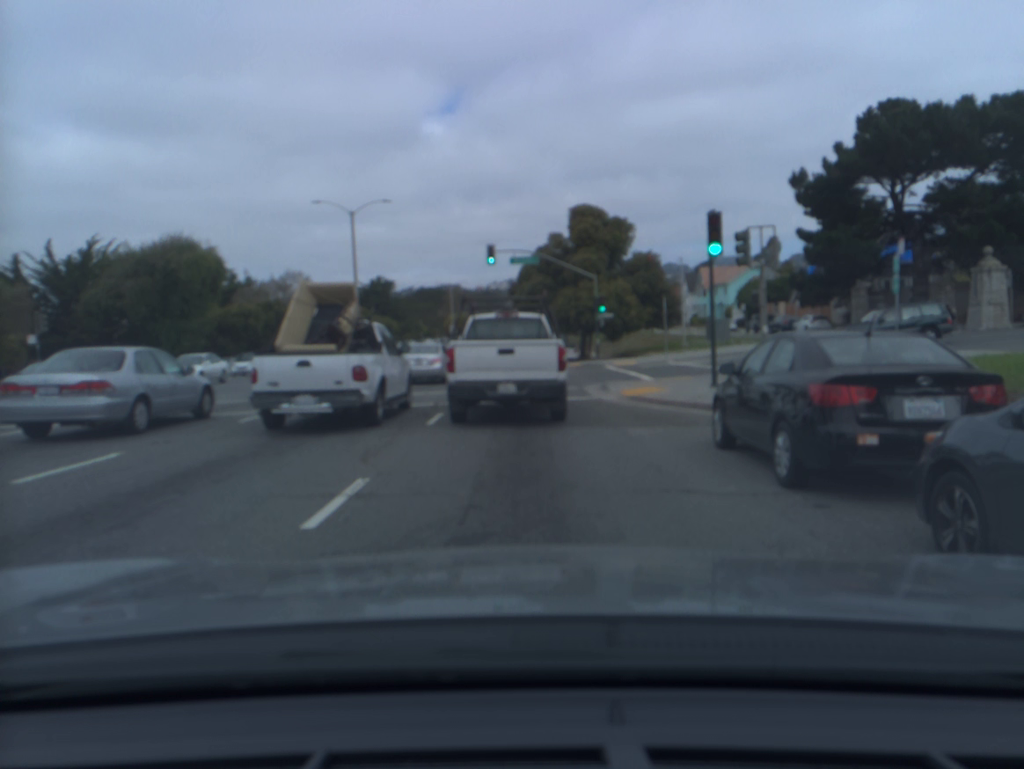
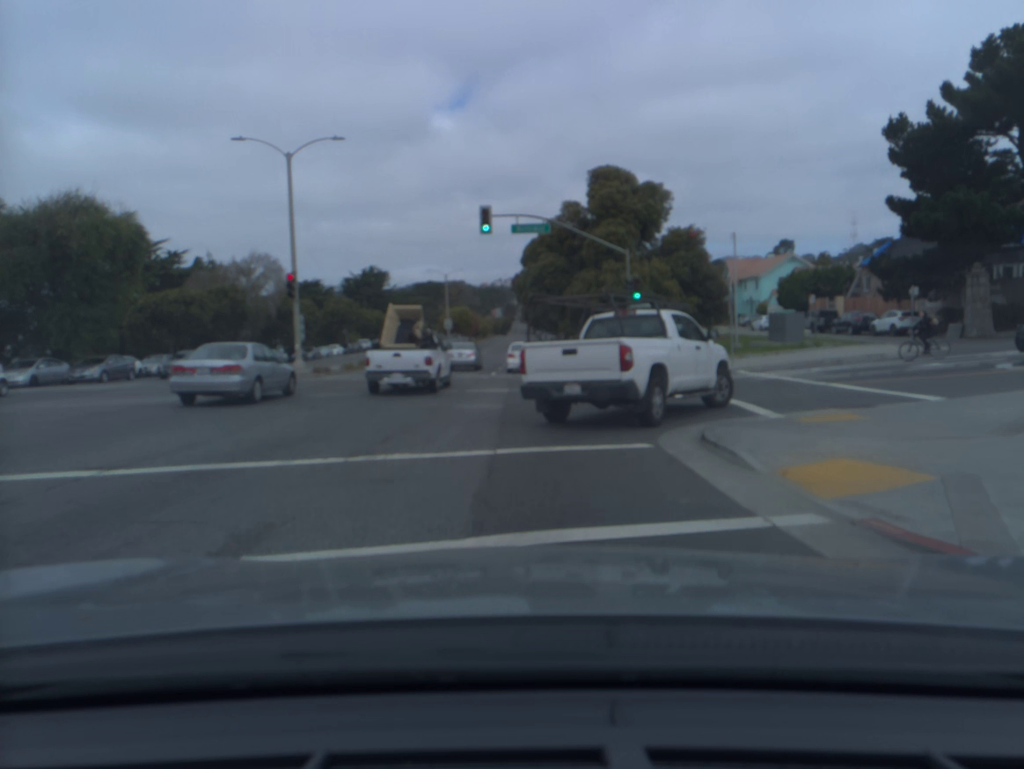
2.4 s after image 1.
(-0.1, +12.8) m; -1°
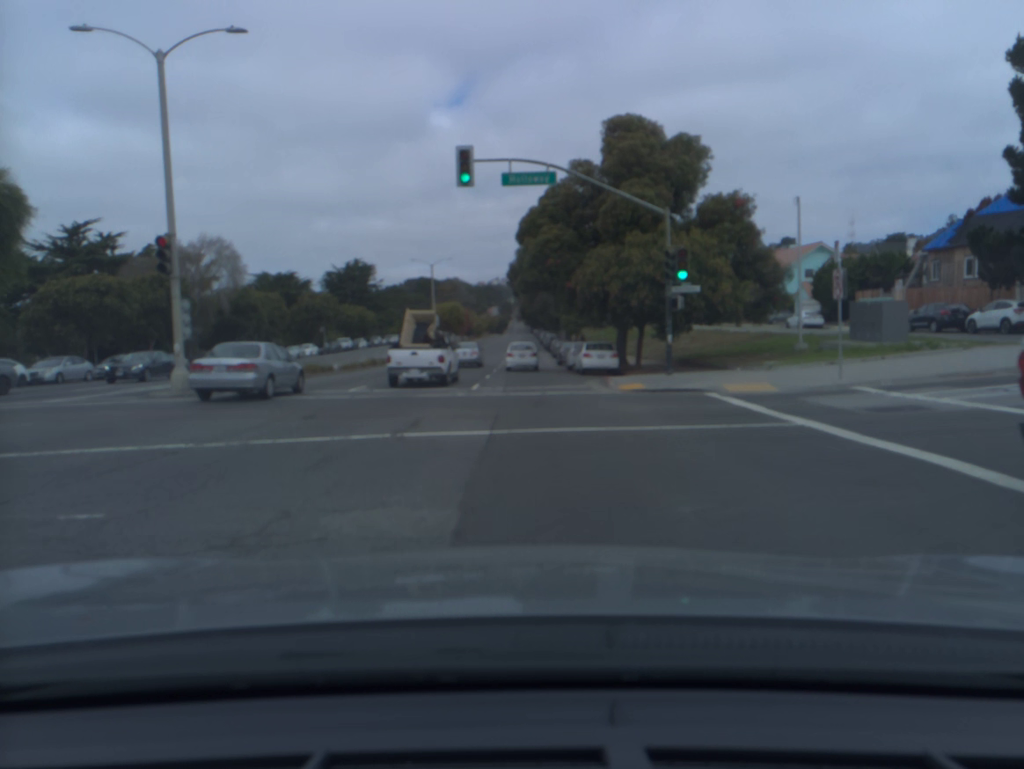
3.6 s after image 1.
(+0.1, +10.9) m; +1°
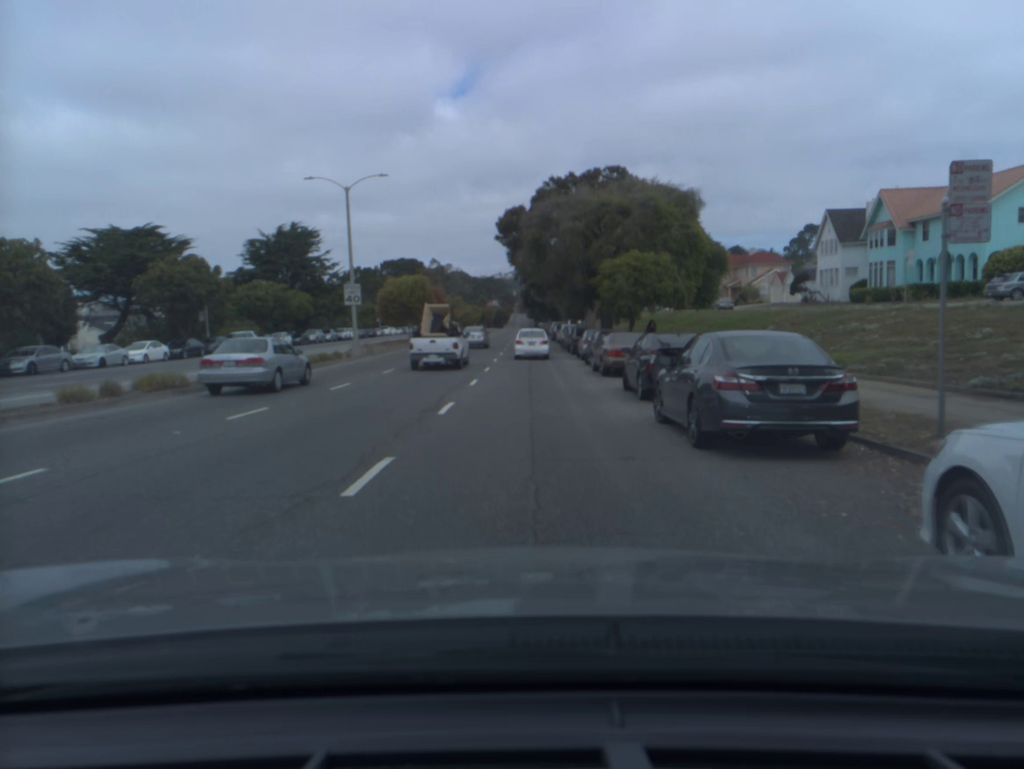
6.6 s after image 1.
(-0.1, +39.2) m; 0°
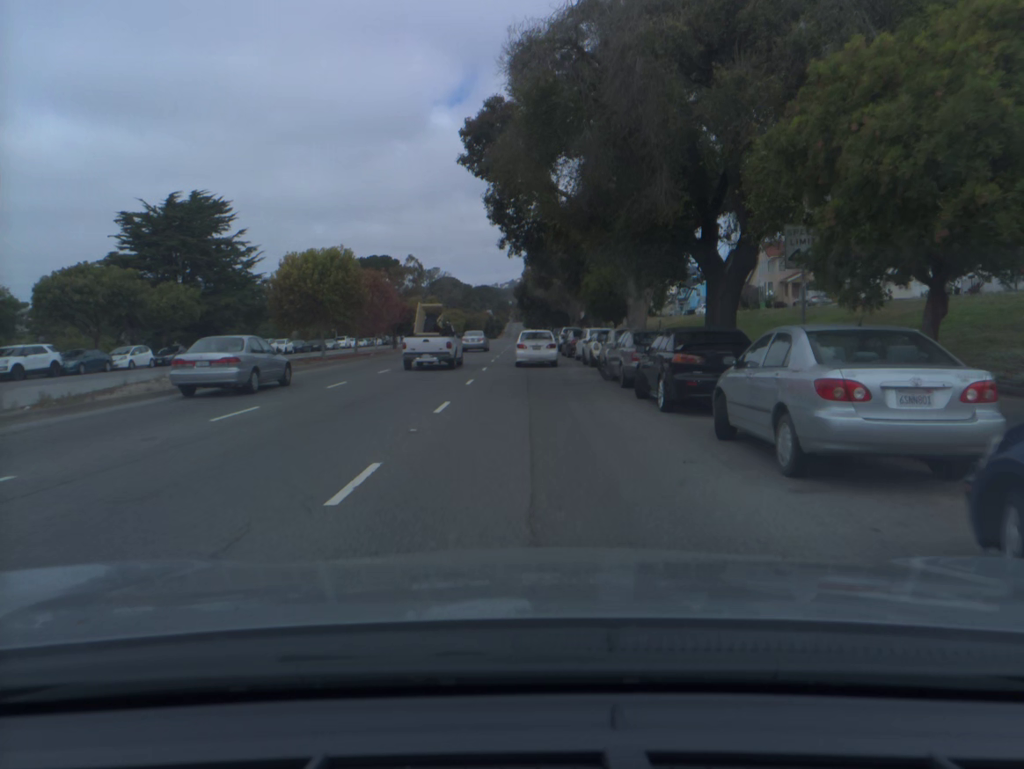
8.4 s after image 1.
(+0.1, +29.5) m; 0°
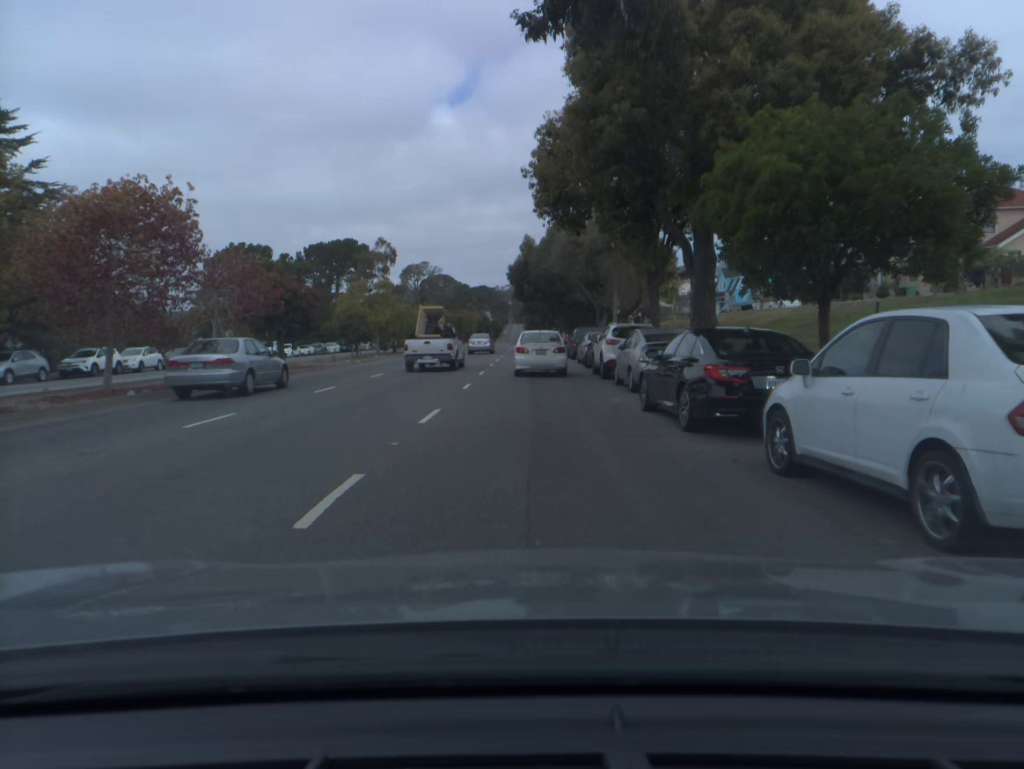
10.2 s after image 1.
(0.0, +30.4) m; 0°
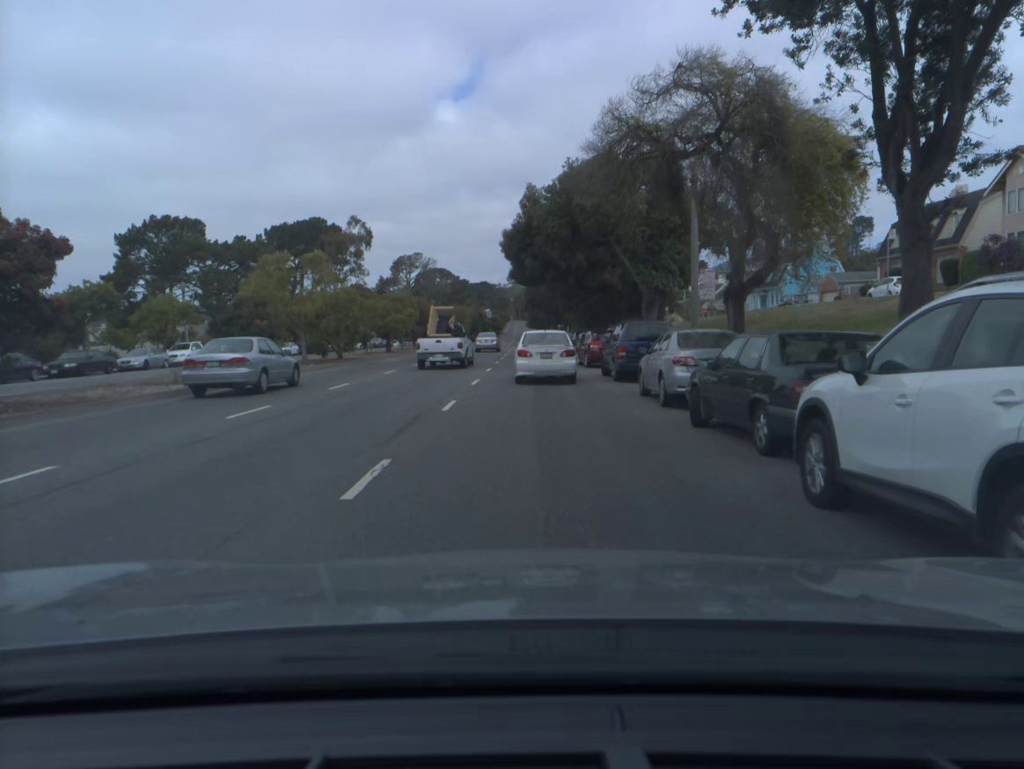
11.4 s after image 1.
(-0.1, +20.0) m; 0°
